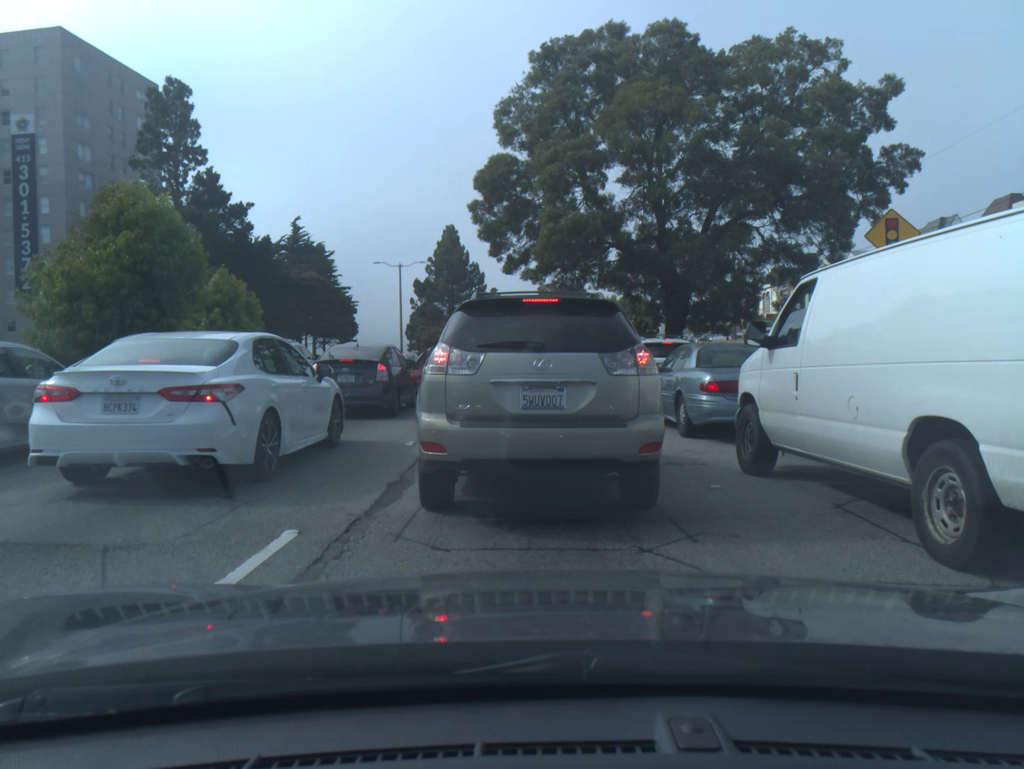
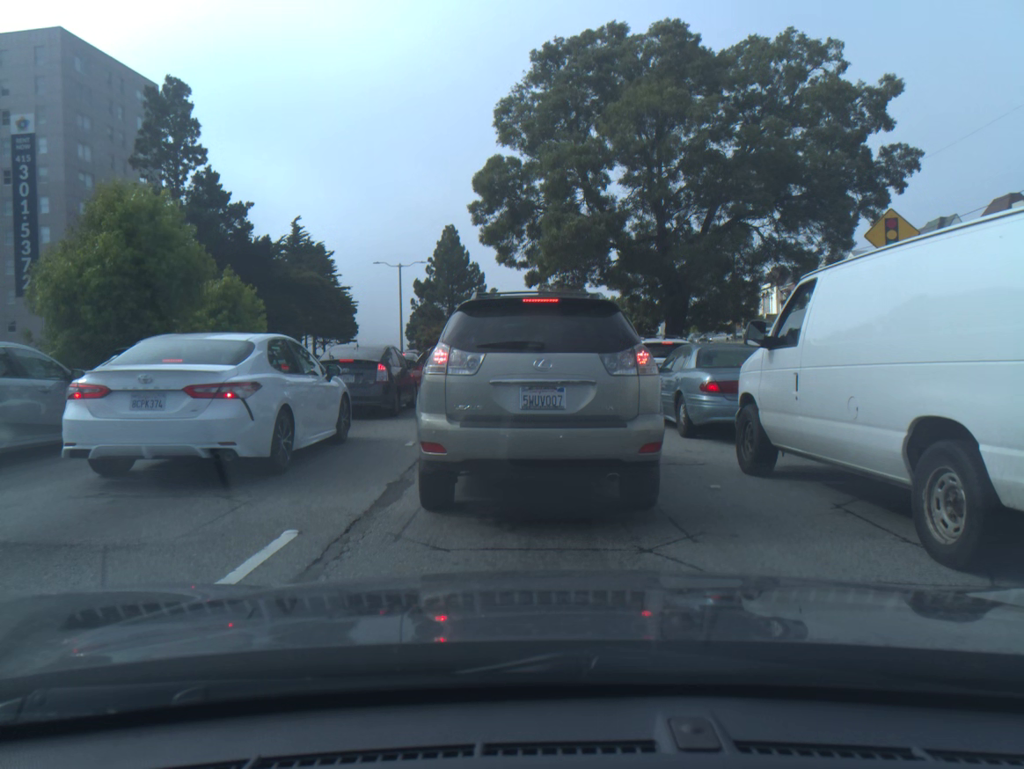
(0.0, 0.0) m; 0°
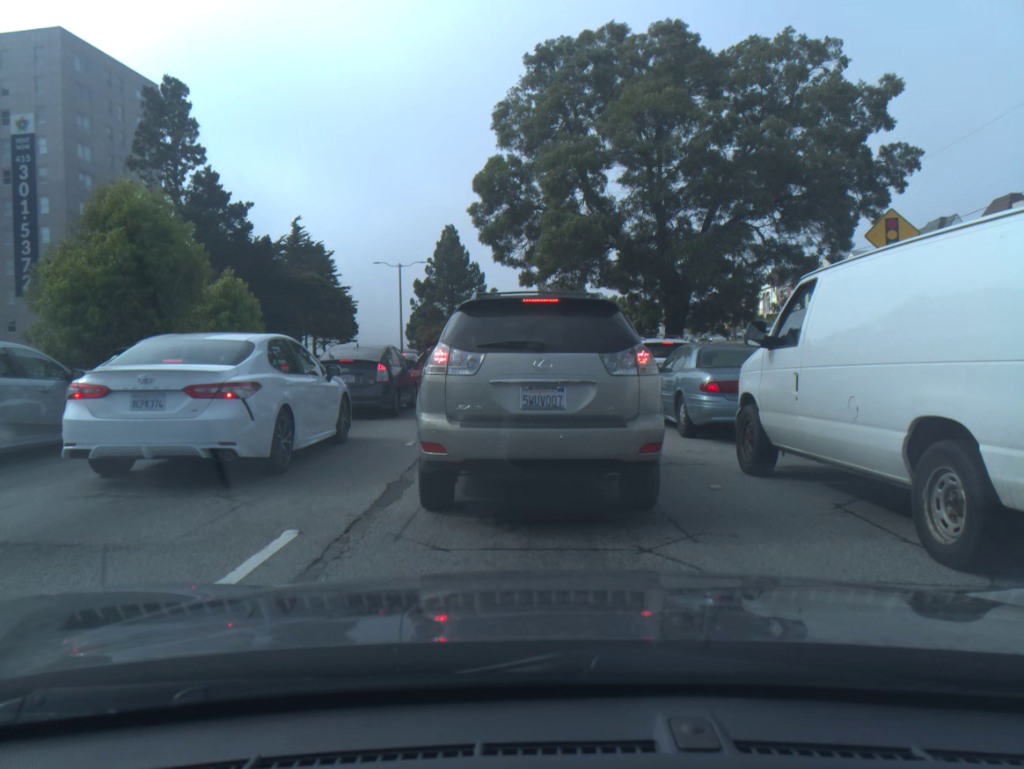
(0.0, 0.0) m; 0°
